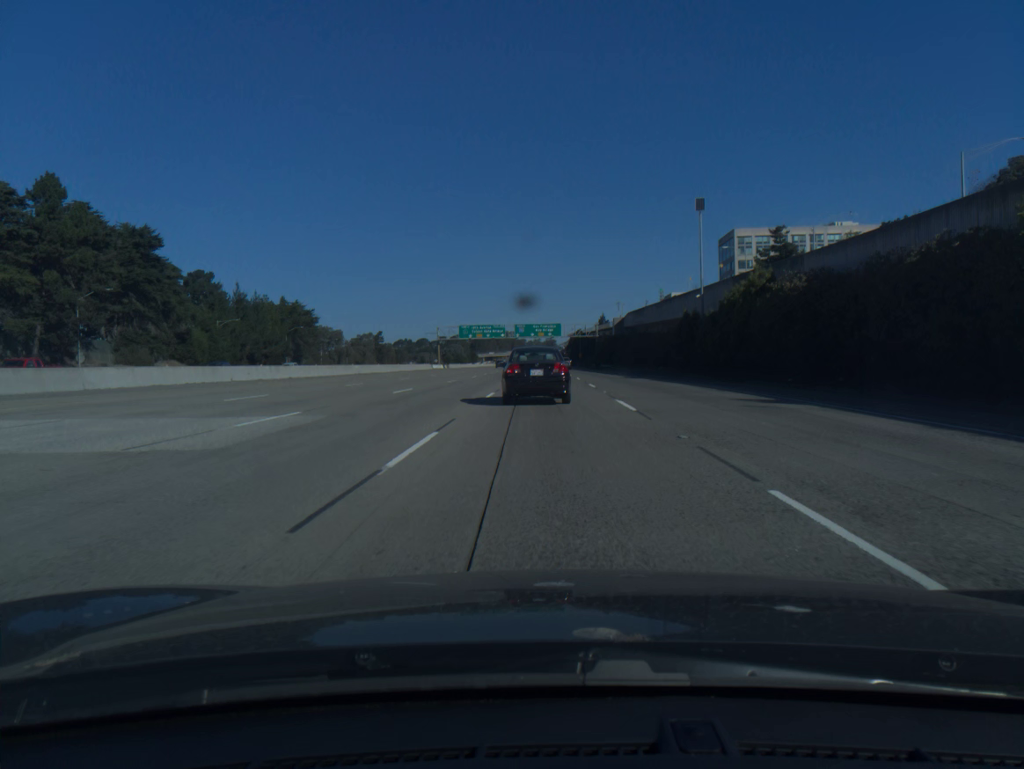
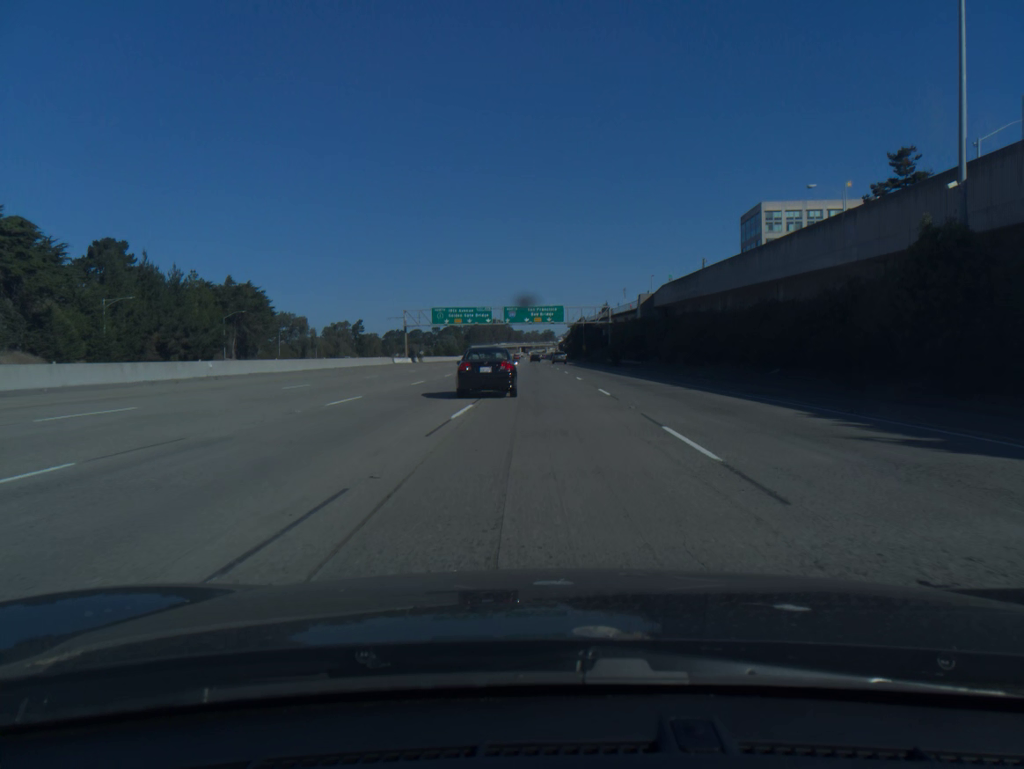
(+0.3, +37.0) m; 0°
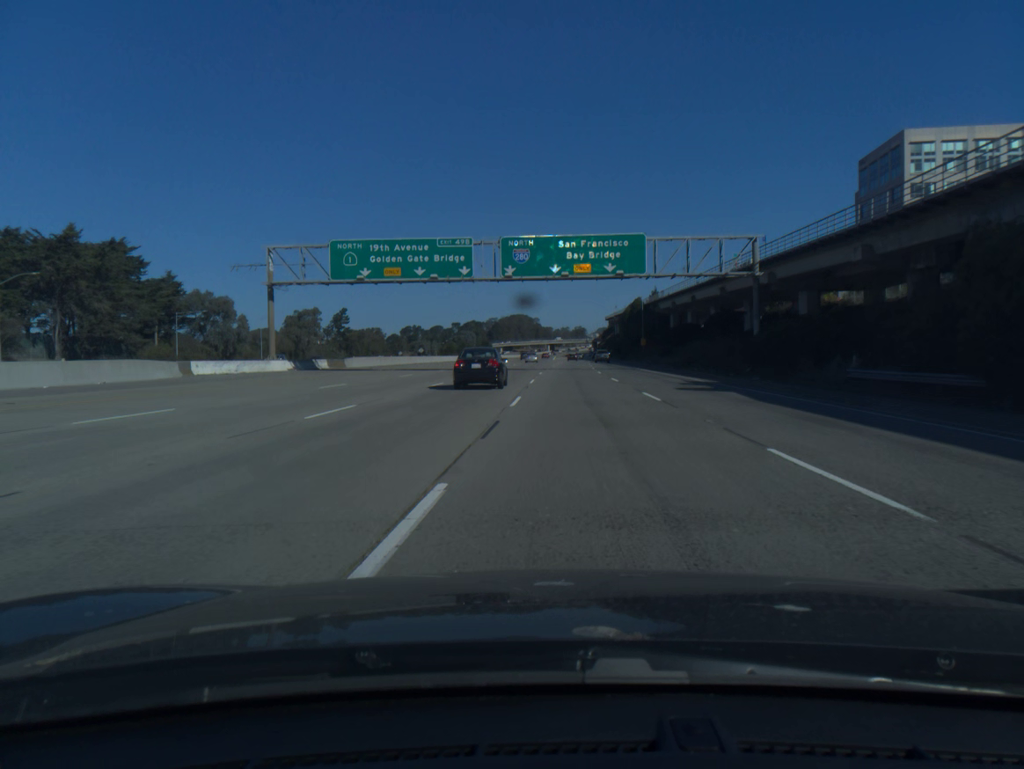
(-1.4, +73.8) m; -2°
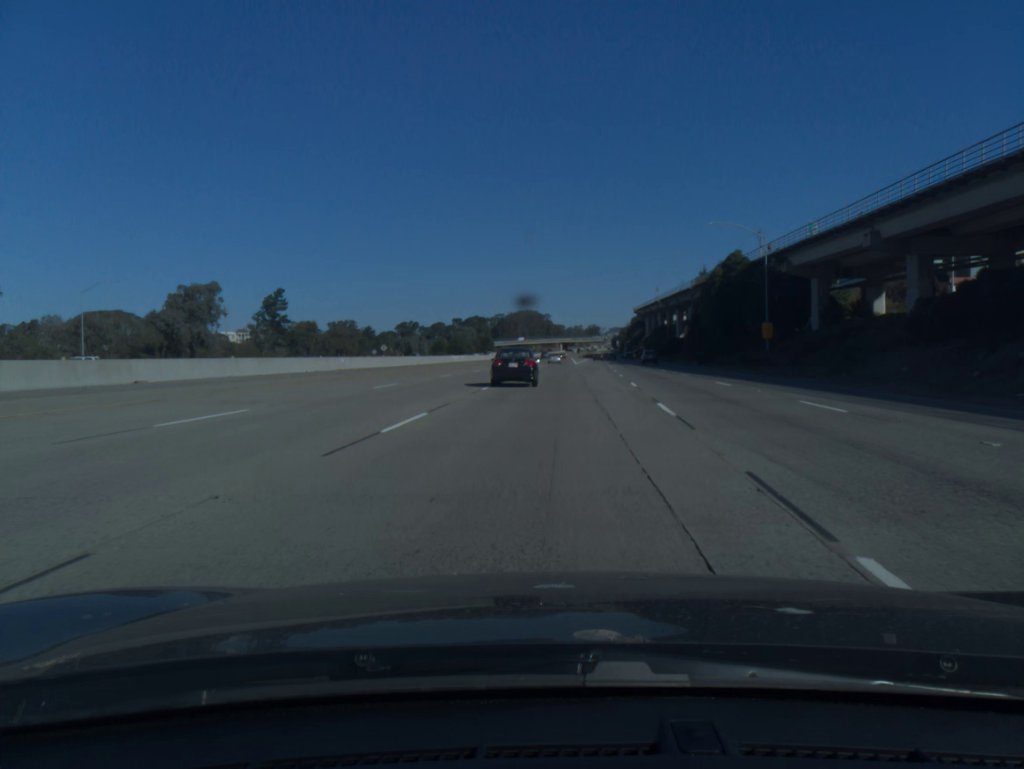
(-0.5, +74.3) m; -1°
